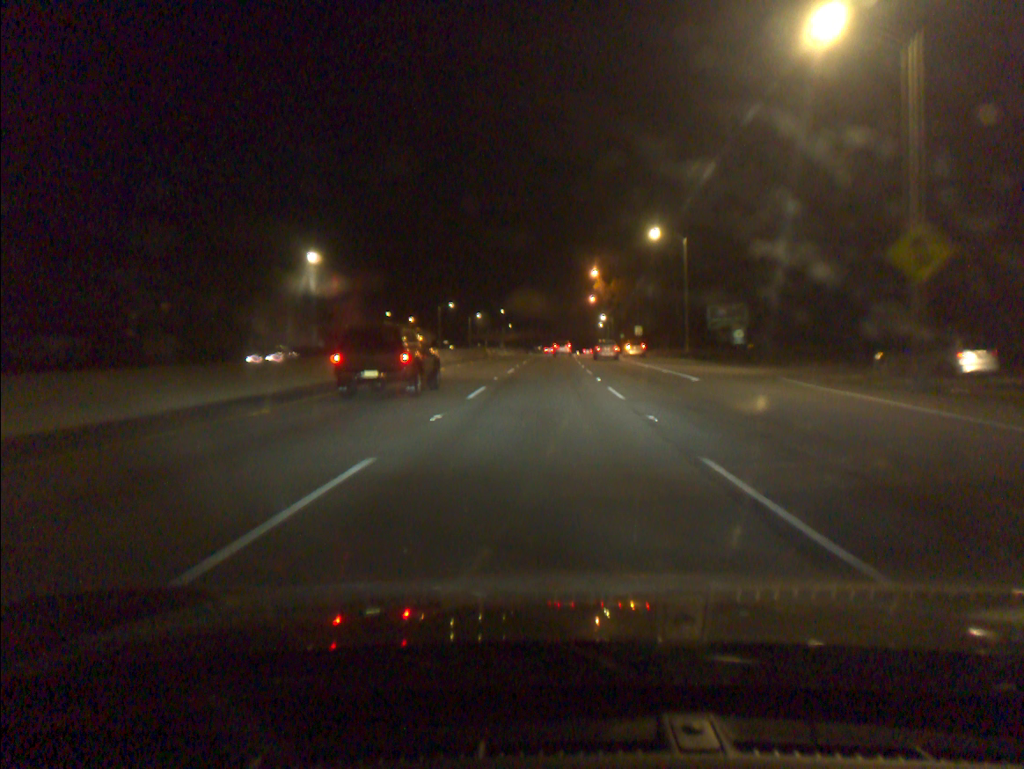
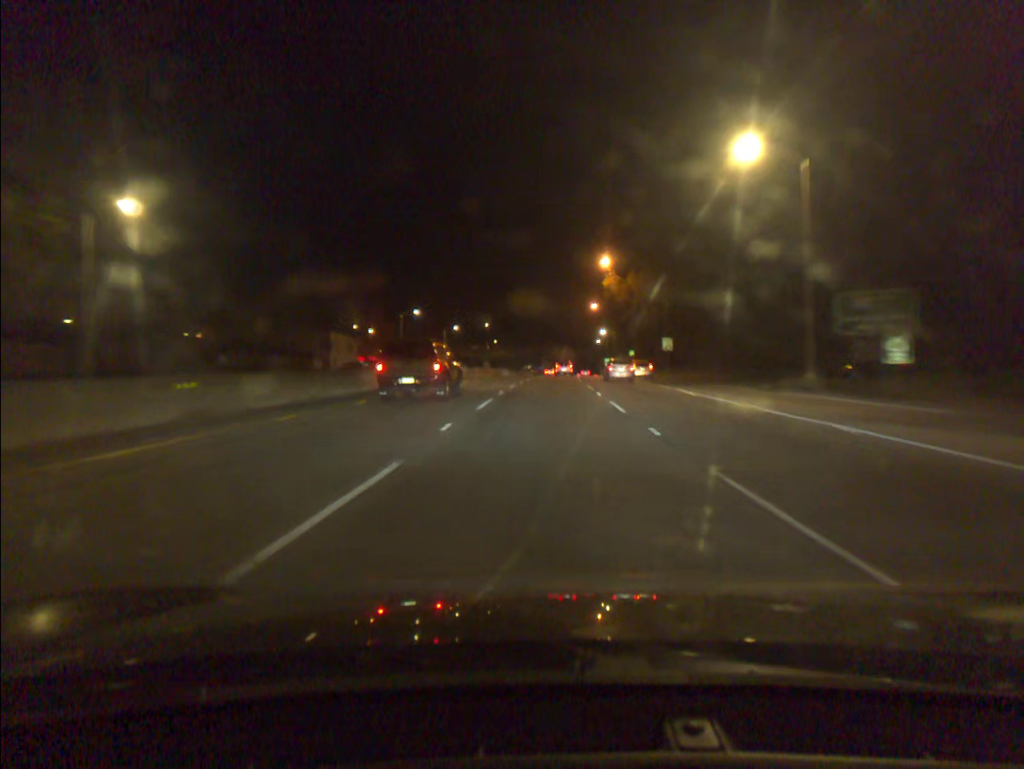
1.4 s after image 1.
(+0.2, +29.8) m; +1°
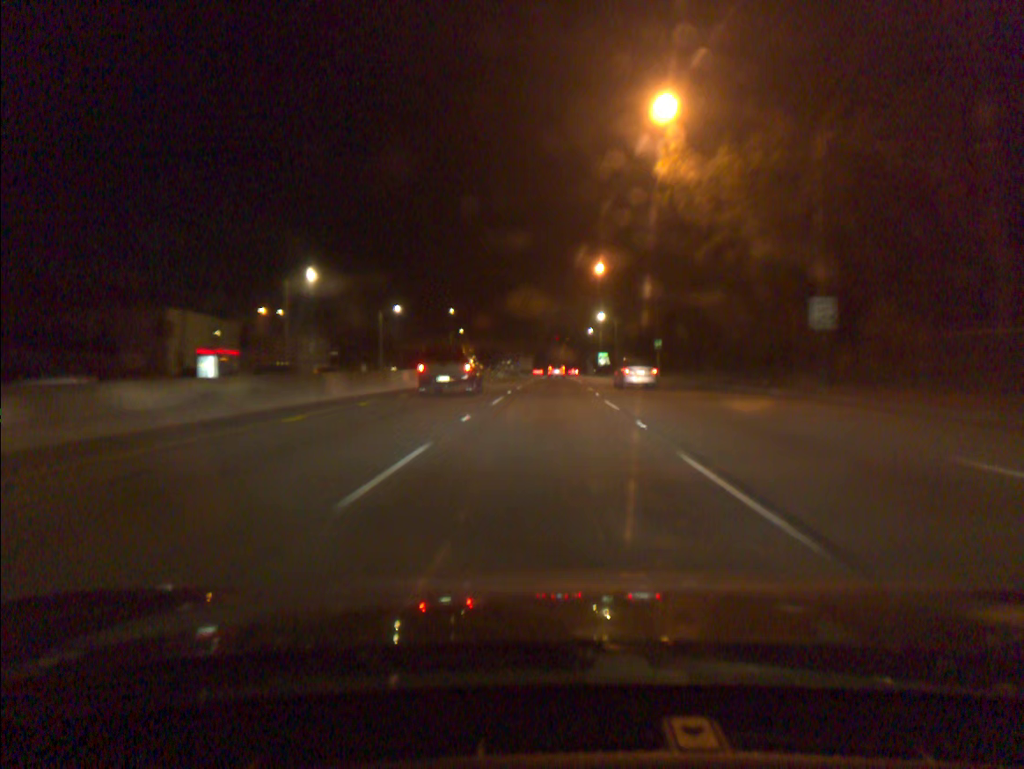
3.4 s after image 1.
(+0.6, +42.3) m; +1°
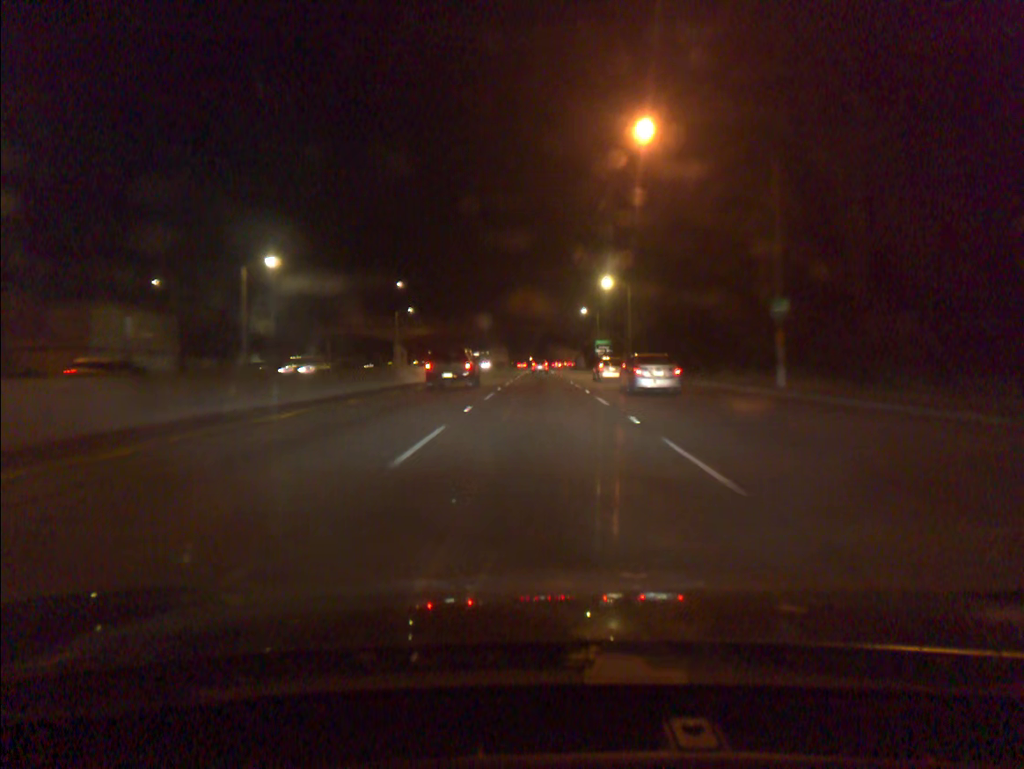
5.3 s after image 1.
(+0.7, +41.9) m; +2°
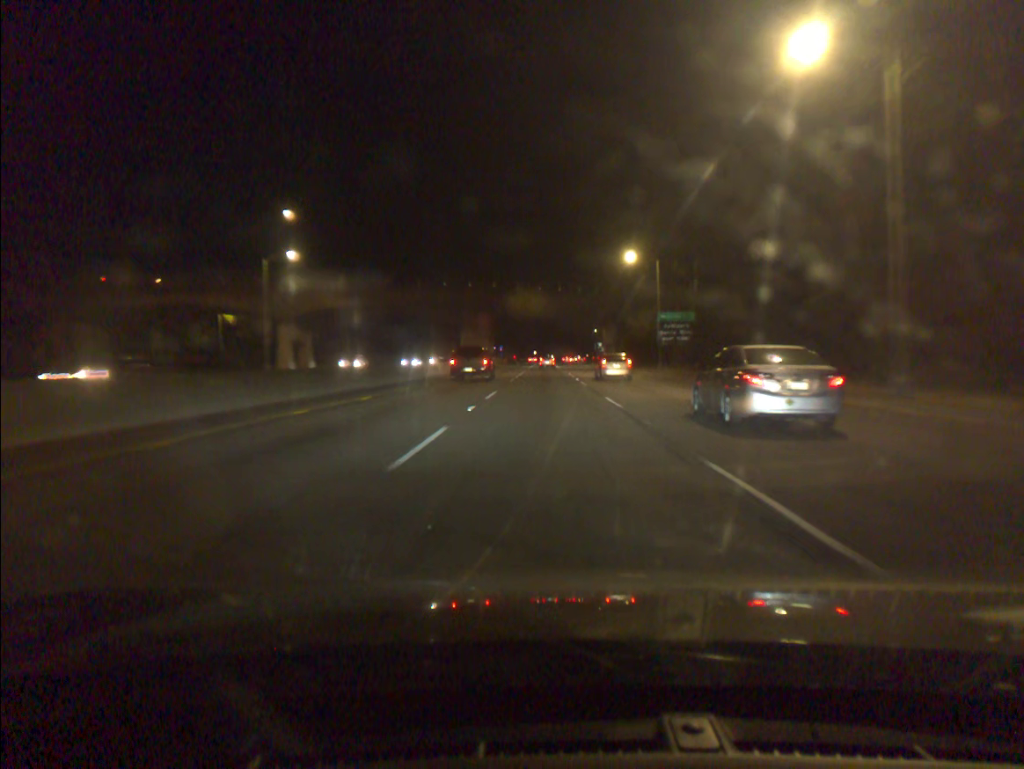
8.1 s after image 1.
(-0.2, +59.8) m; 0°
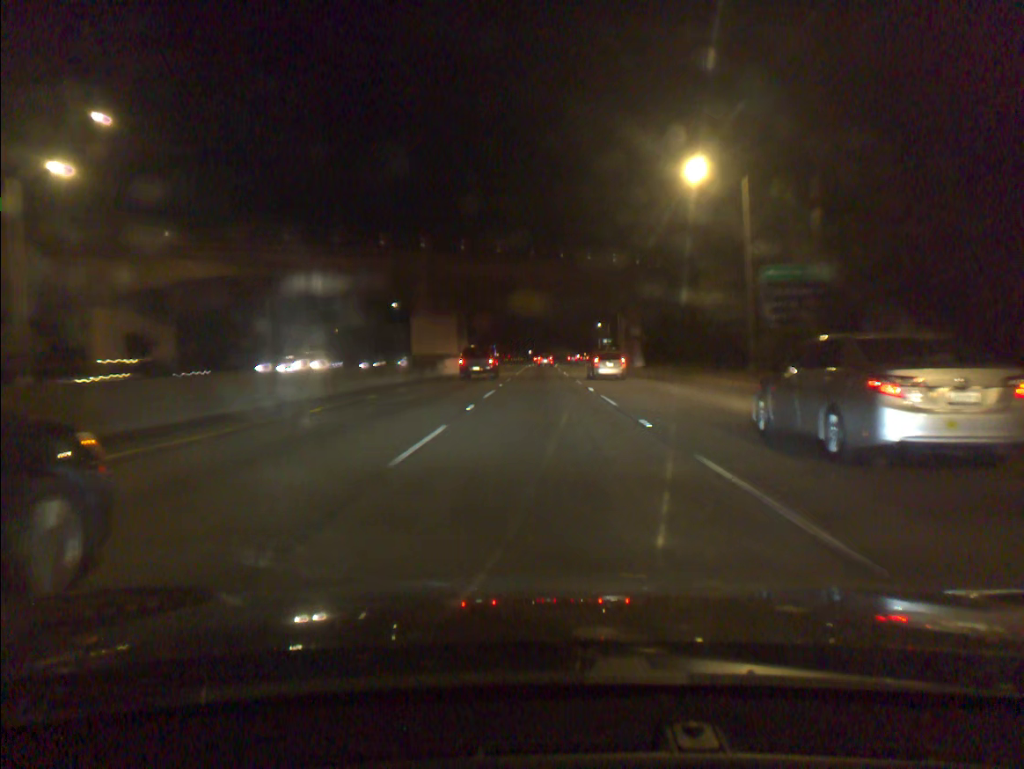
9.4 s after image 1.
(+0.1, +29.3) m; 0°
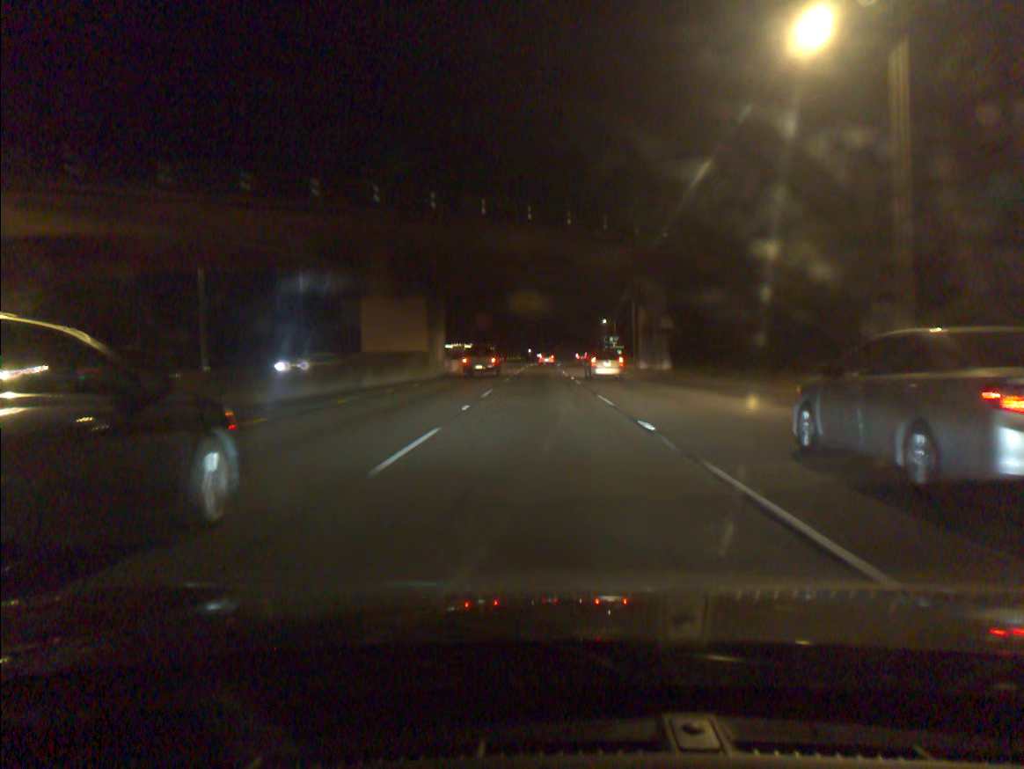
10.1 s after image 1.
(0.0, +15.1) m; 0°
